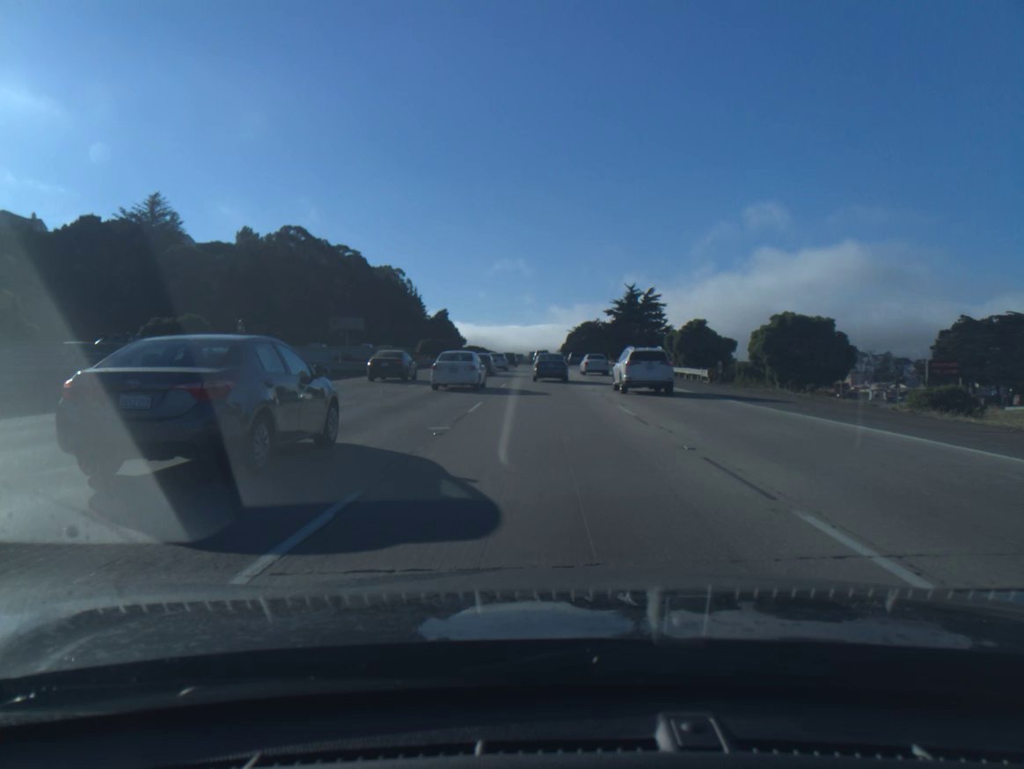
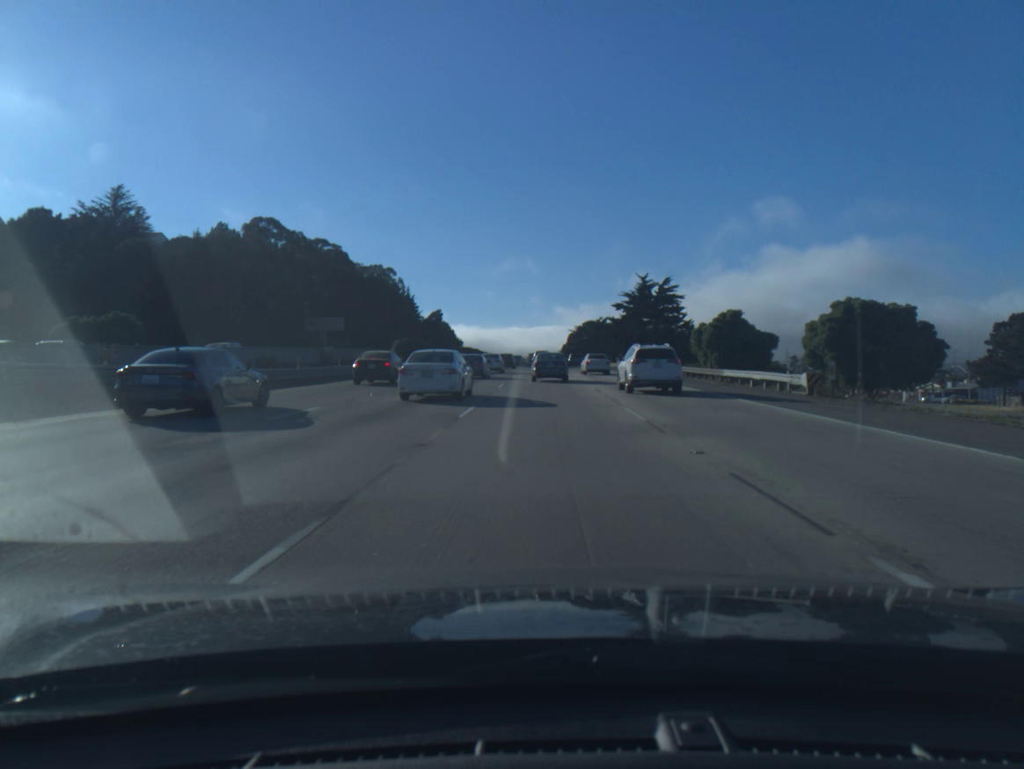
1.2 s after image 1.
(0.0, +16.1) m; 0°
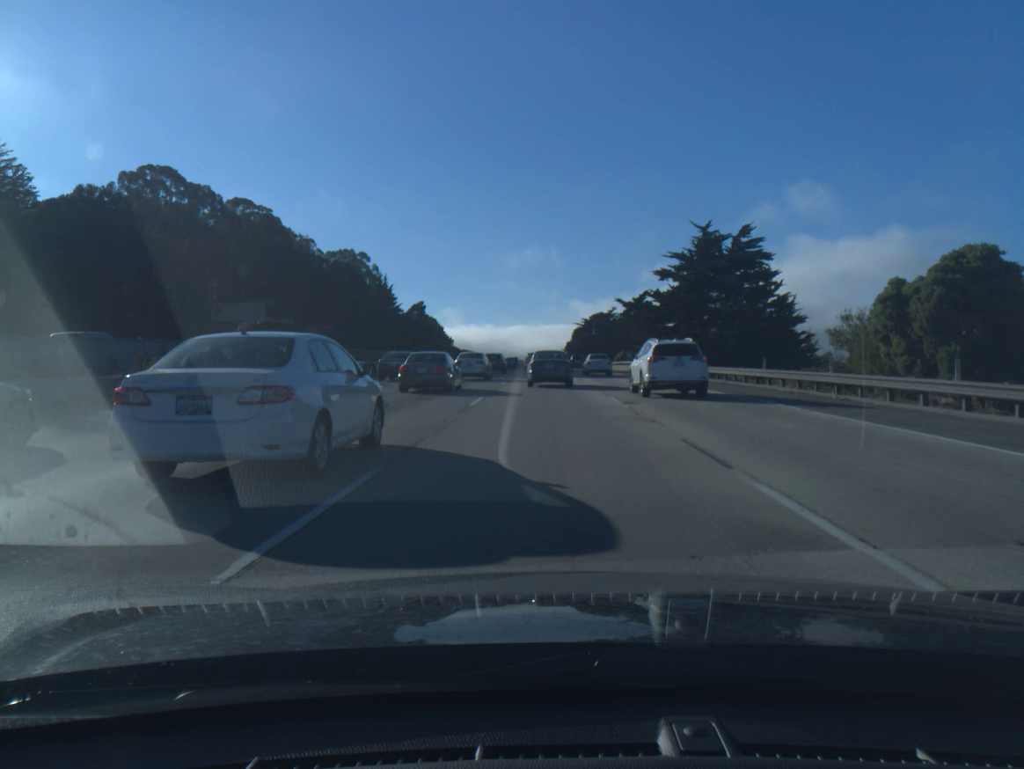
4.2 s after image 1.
(0.0, +40.7) m; 0°
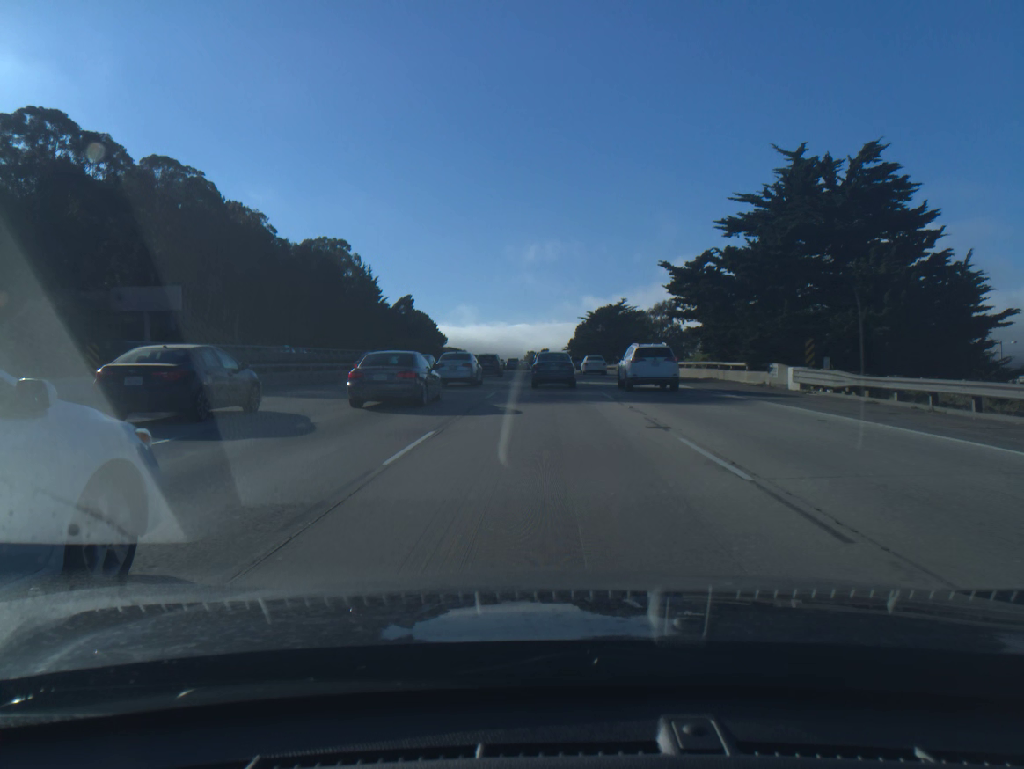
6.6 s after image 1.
(0.0, +25.2) m; 0°
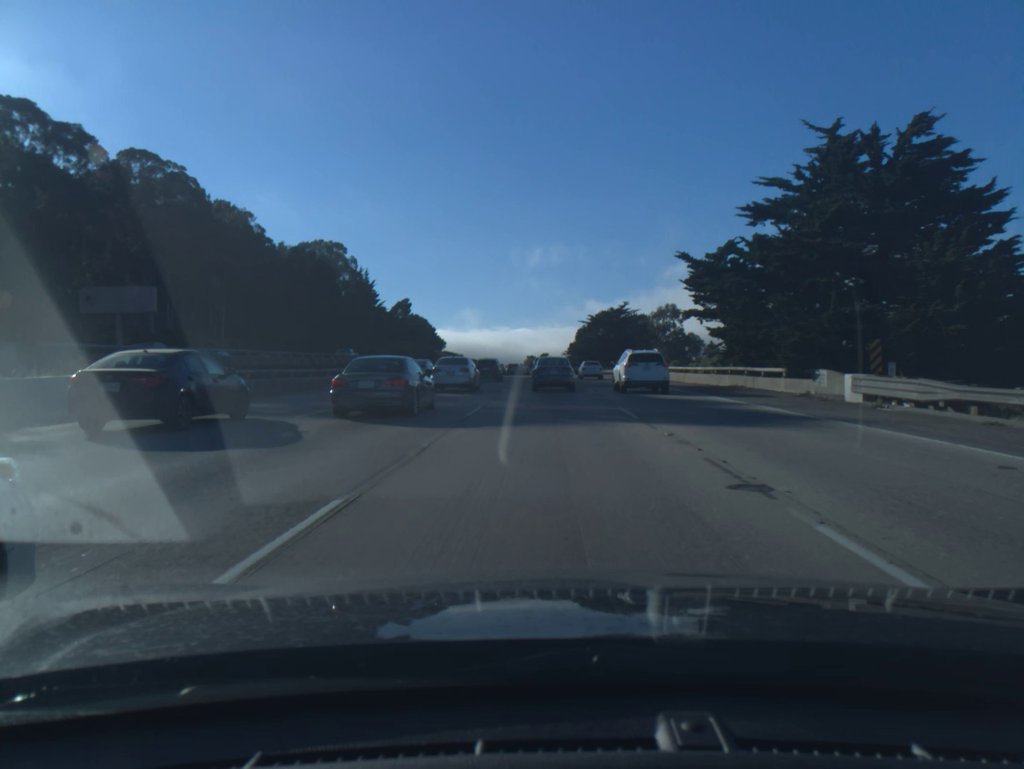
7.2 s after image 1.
(0.0, +5.7) m; 0°
